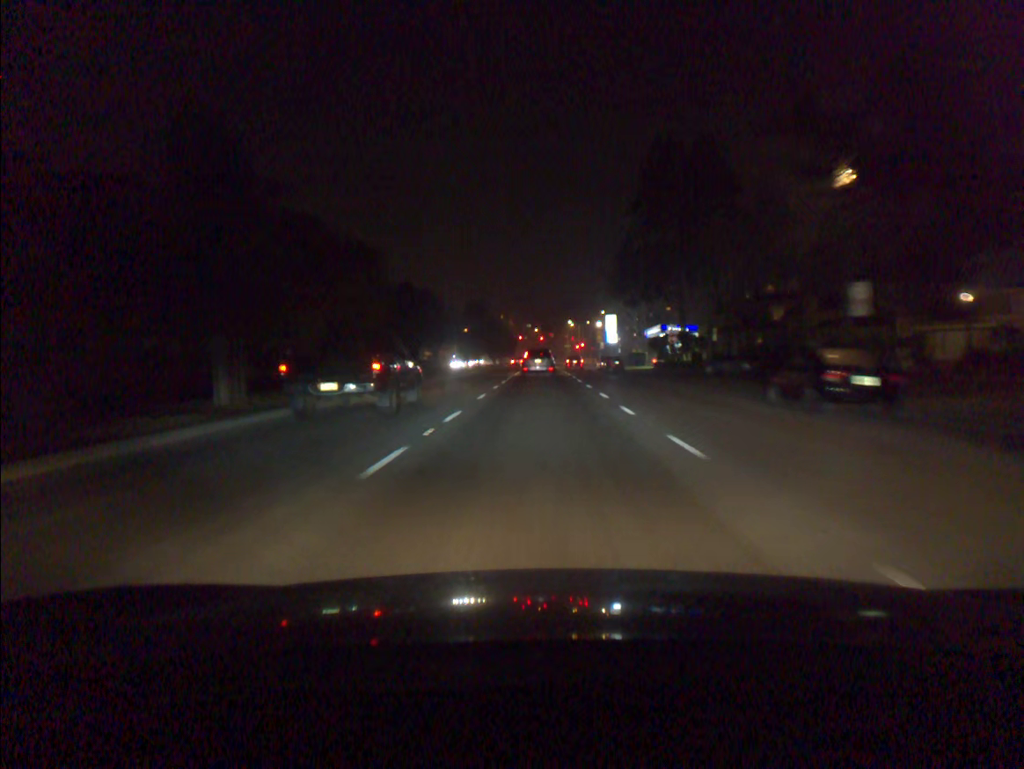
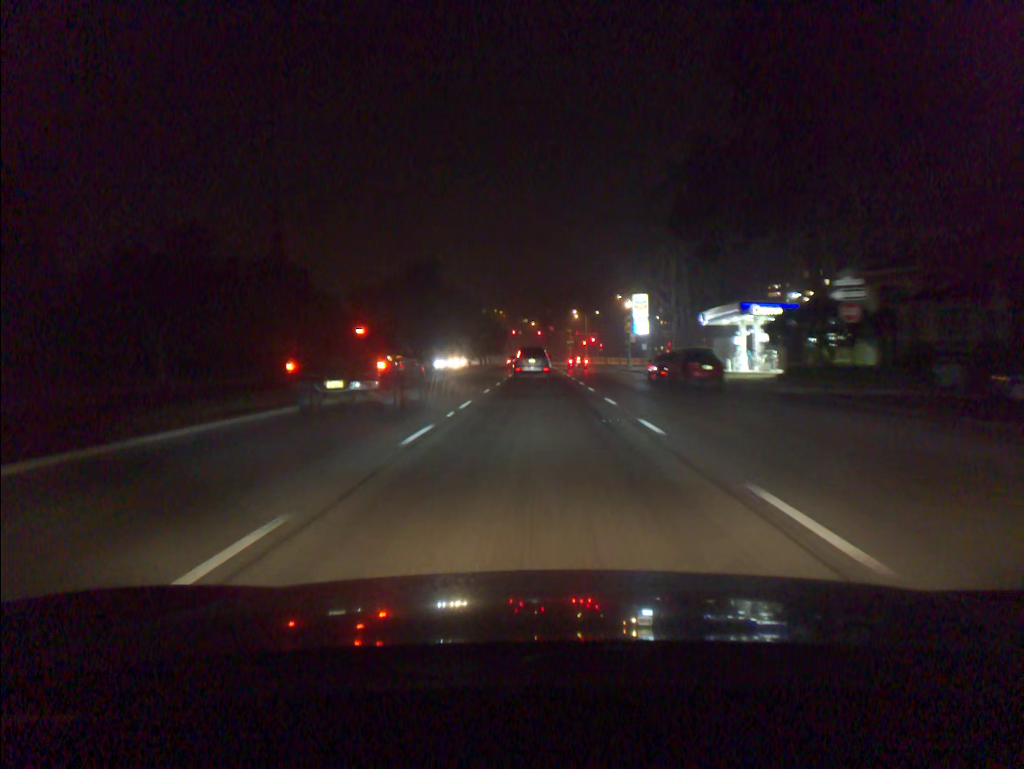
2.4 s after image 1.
(0.0, +39.9) m; 0°
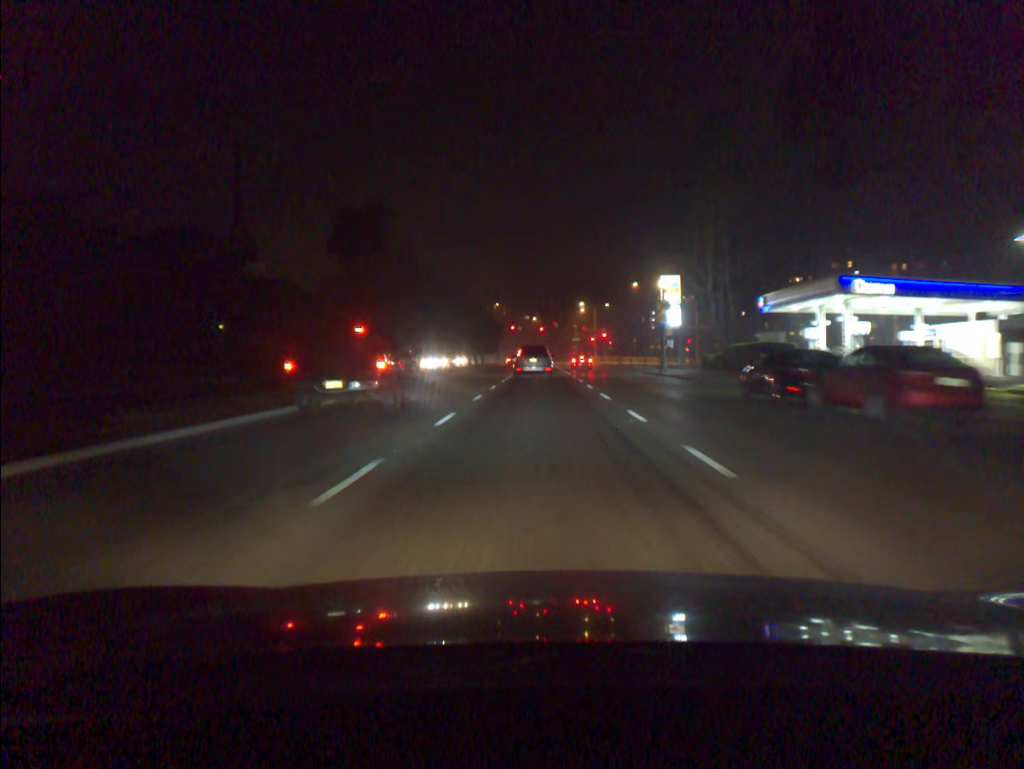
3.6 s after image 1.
(0.0, +19.1) m; 0°
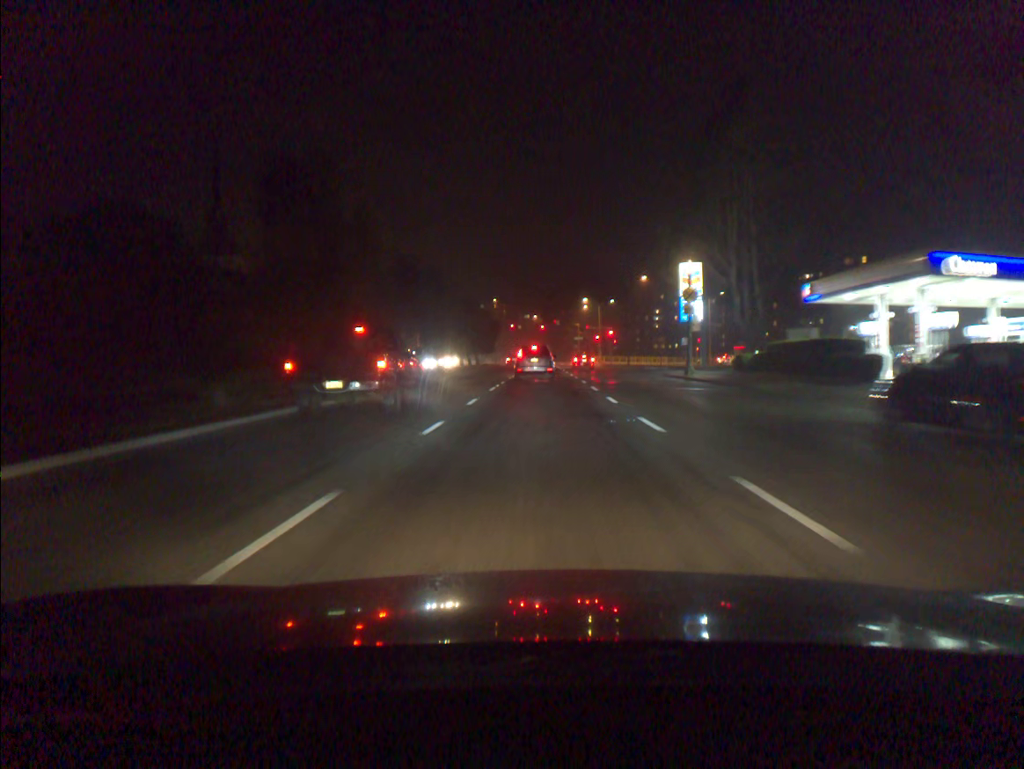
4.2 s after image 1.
(0.0, +9.2) m; 0°
